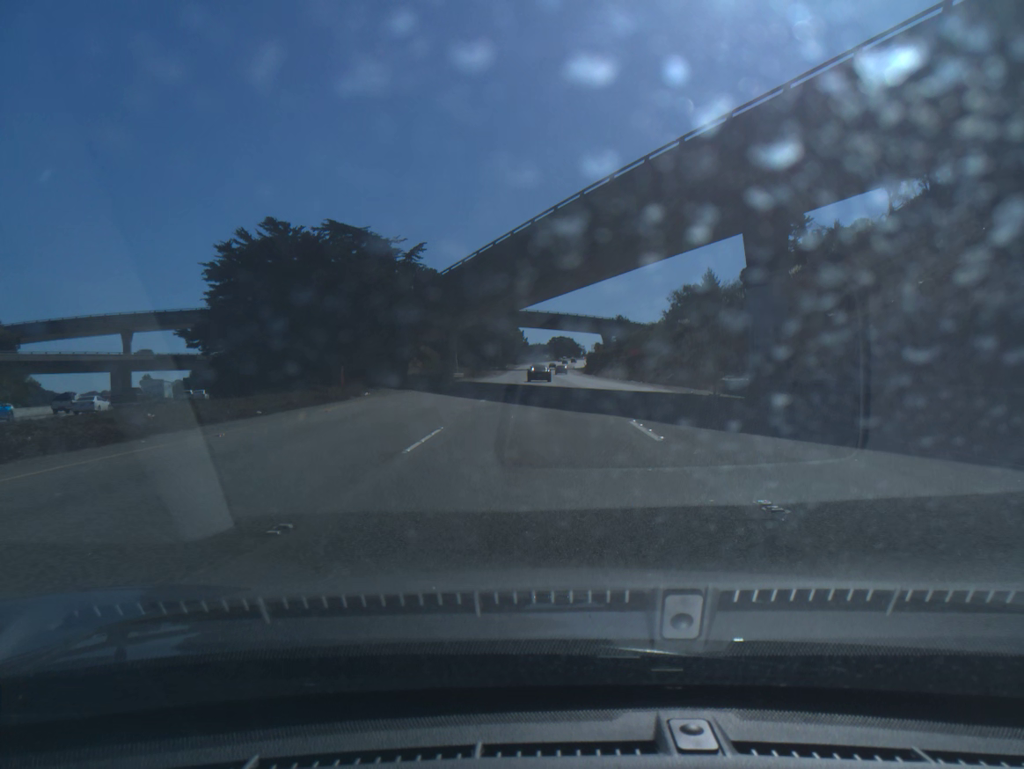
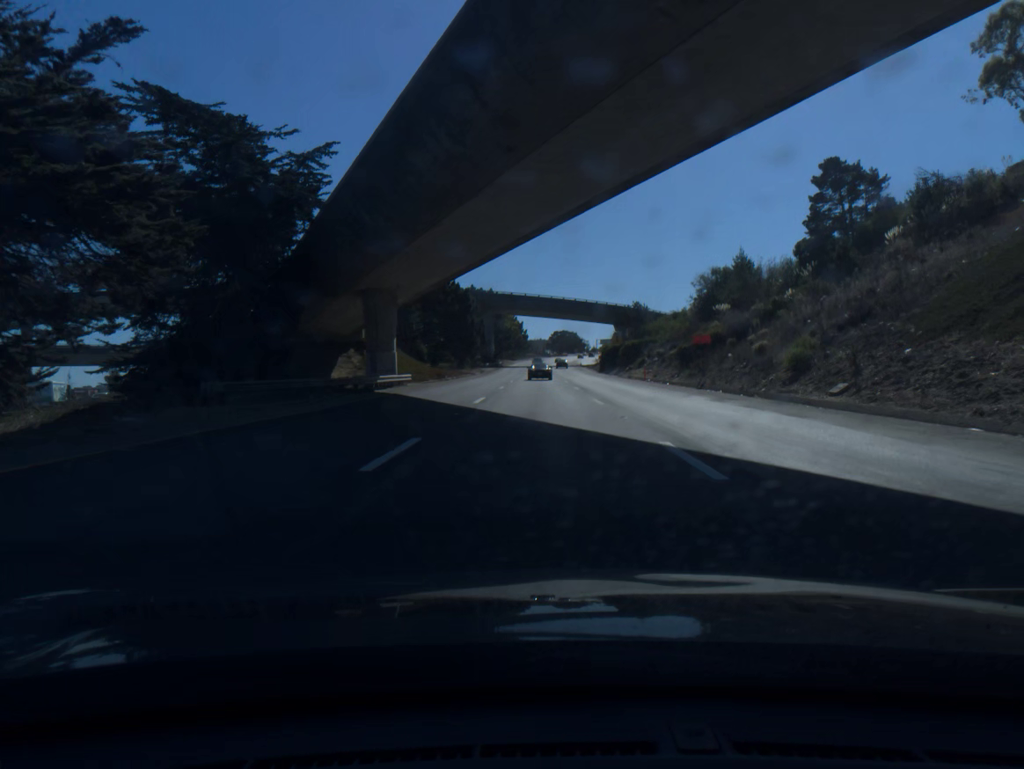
(-0.1, +31.1) m; 0°
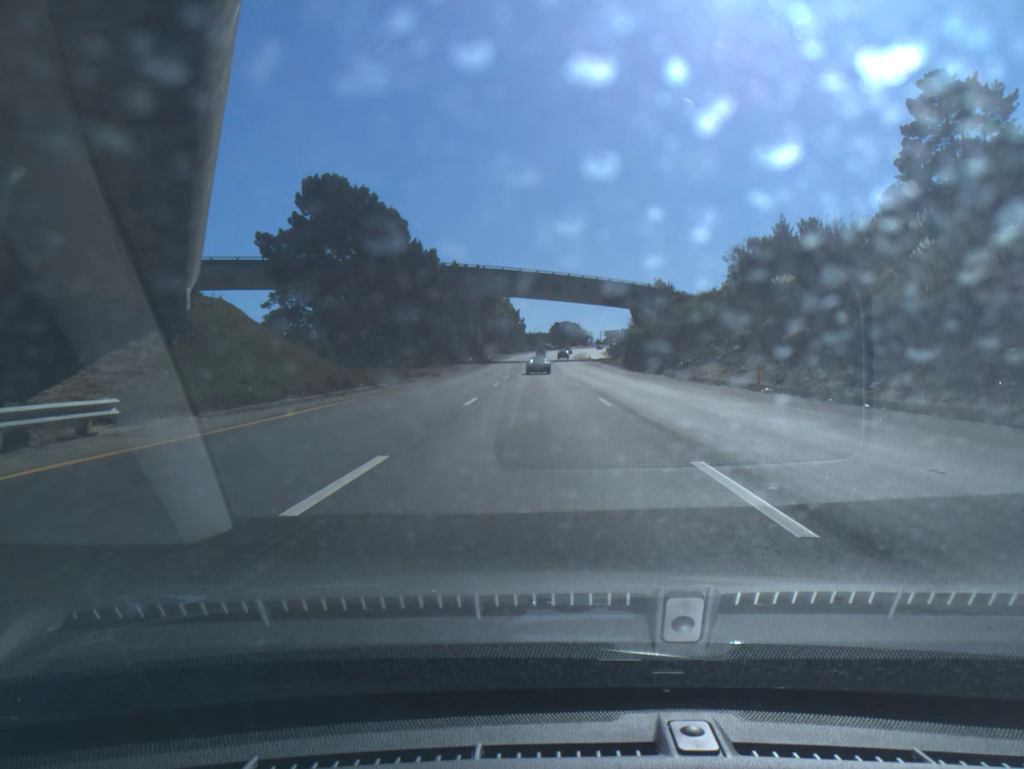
(+0.1, +31.0) m; 0°
